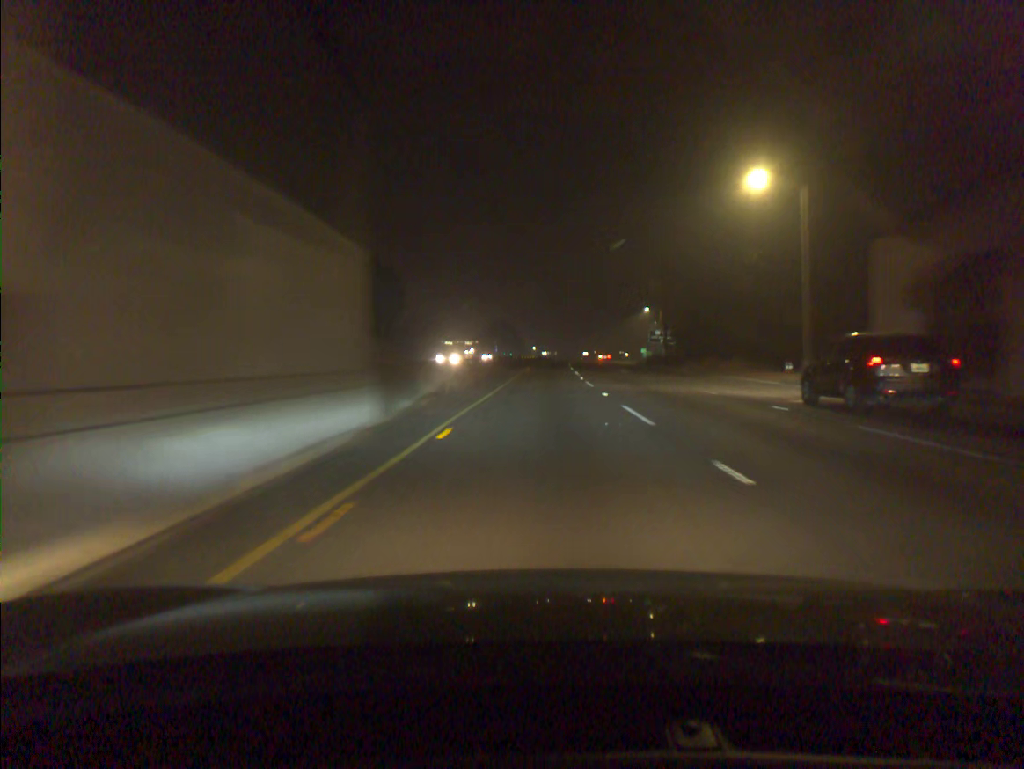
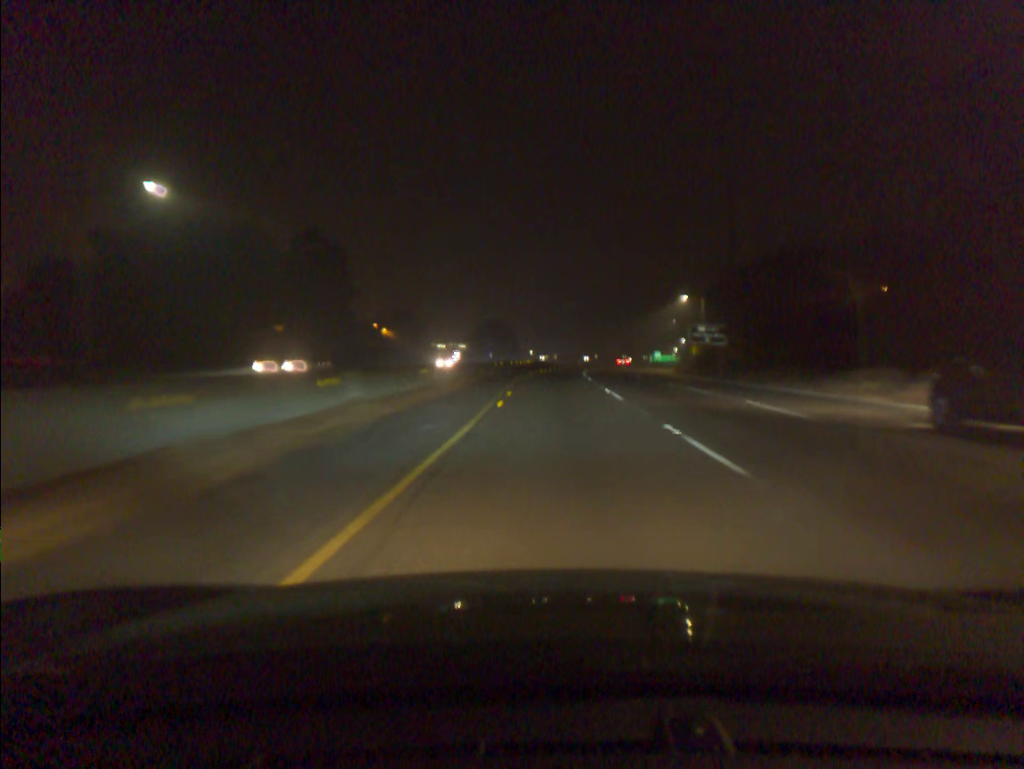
(0.0, +34.3) m; 0°
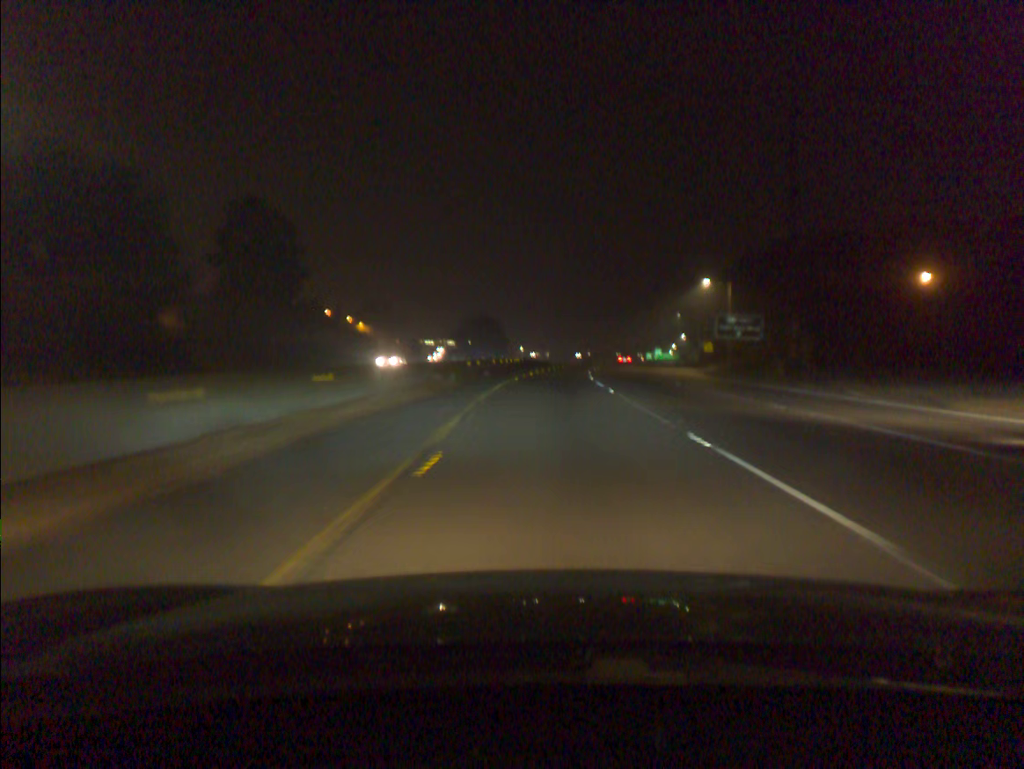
(+0.1, +17.2) m; +1°
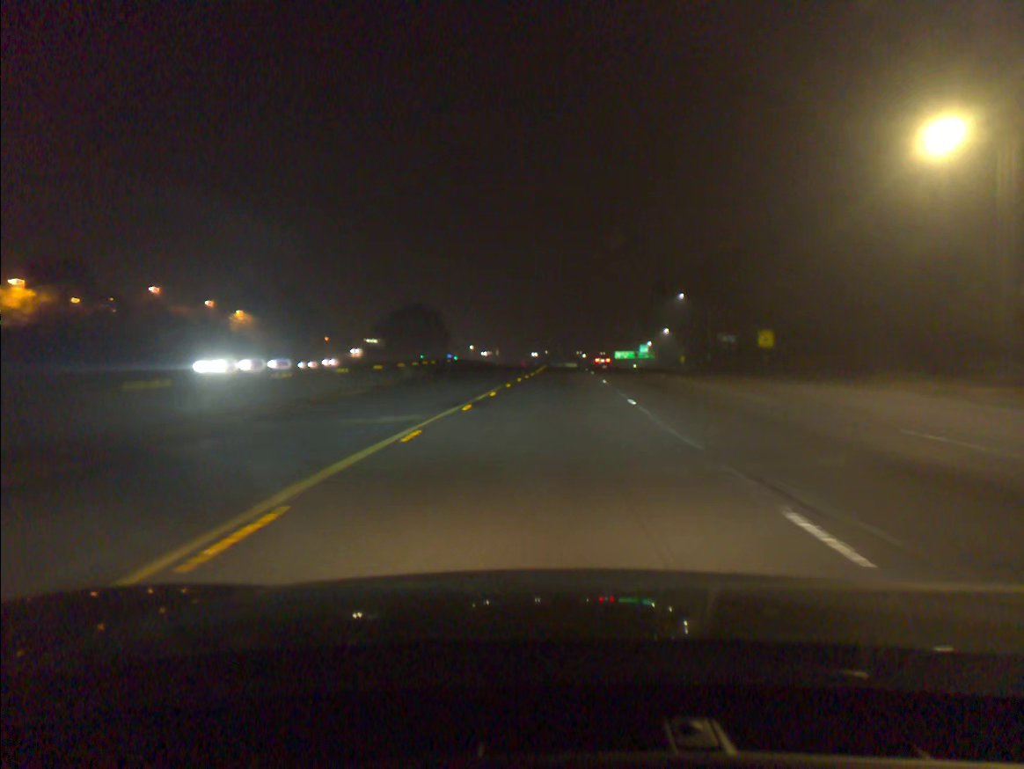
(+1.4, +51.2) m; +3°
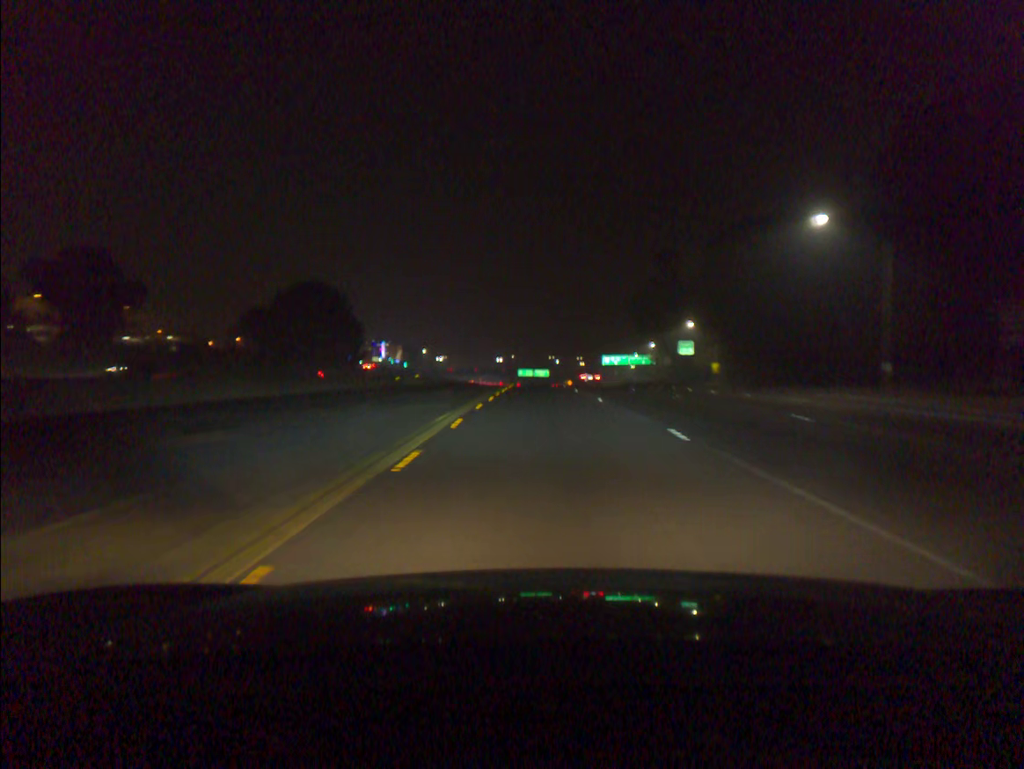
(+1.6, +68.7) m; +2°
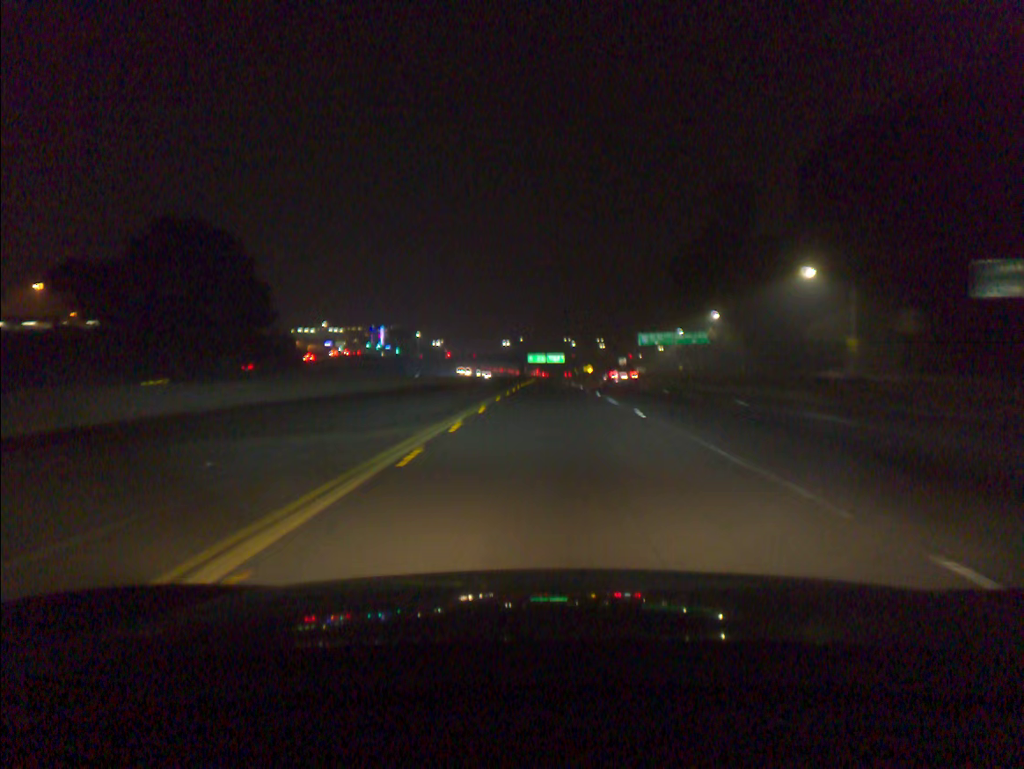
(-0.3, +52.8) m; -1°
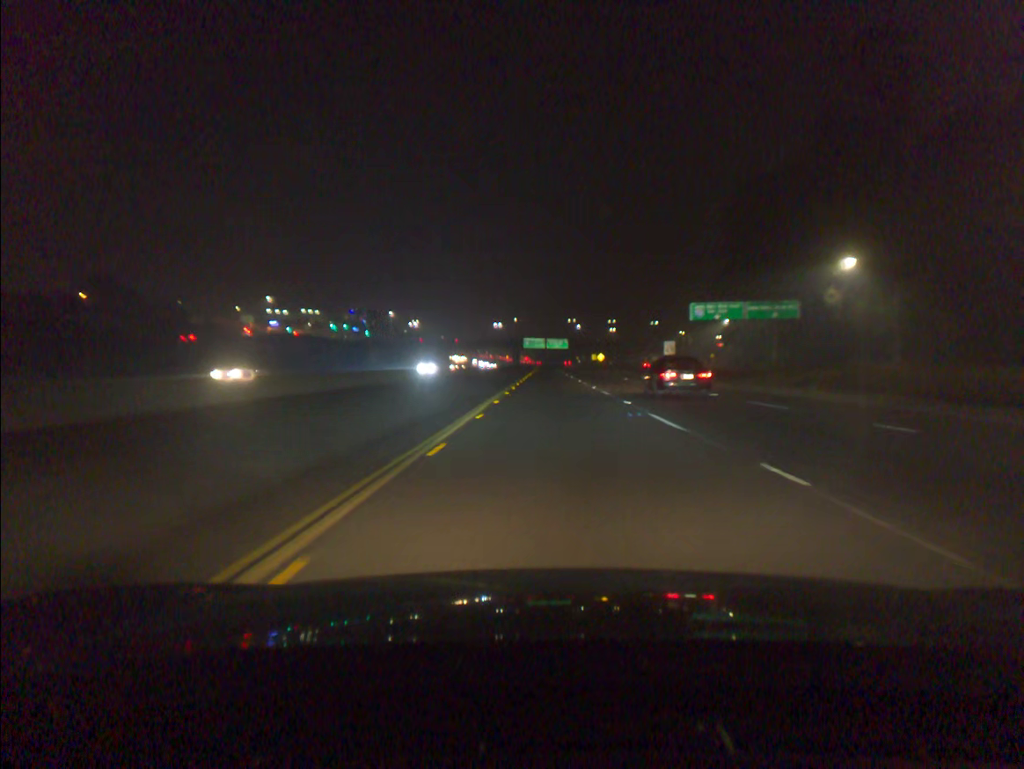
(0.0, +54.3) m; 0°
